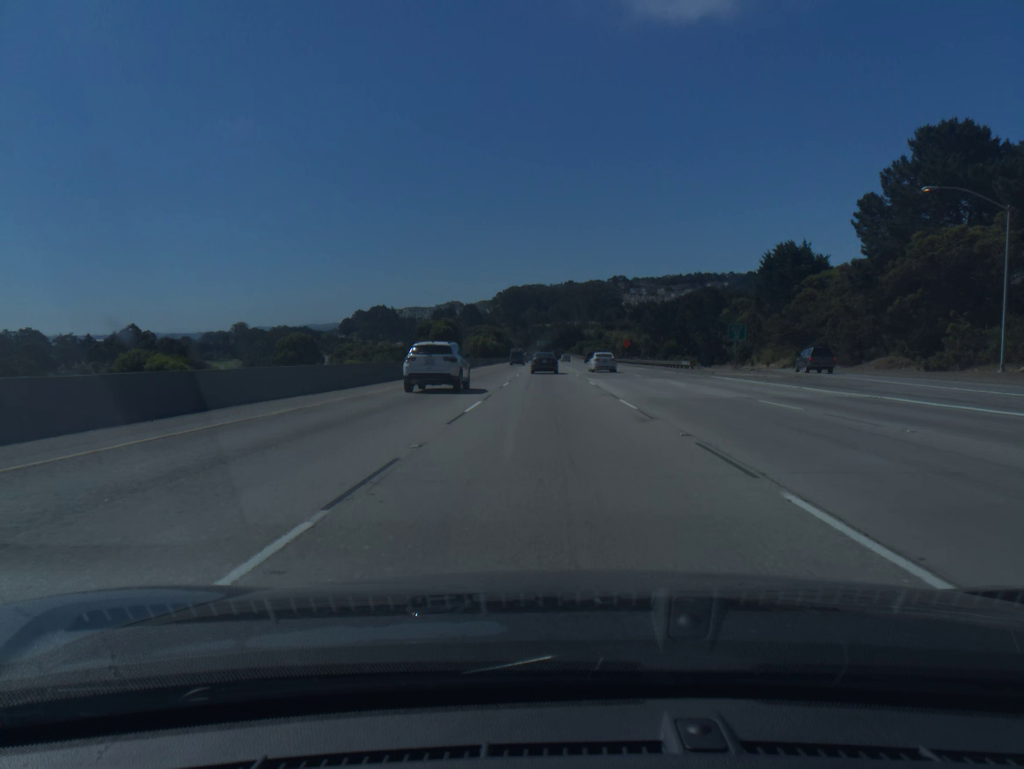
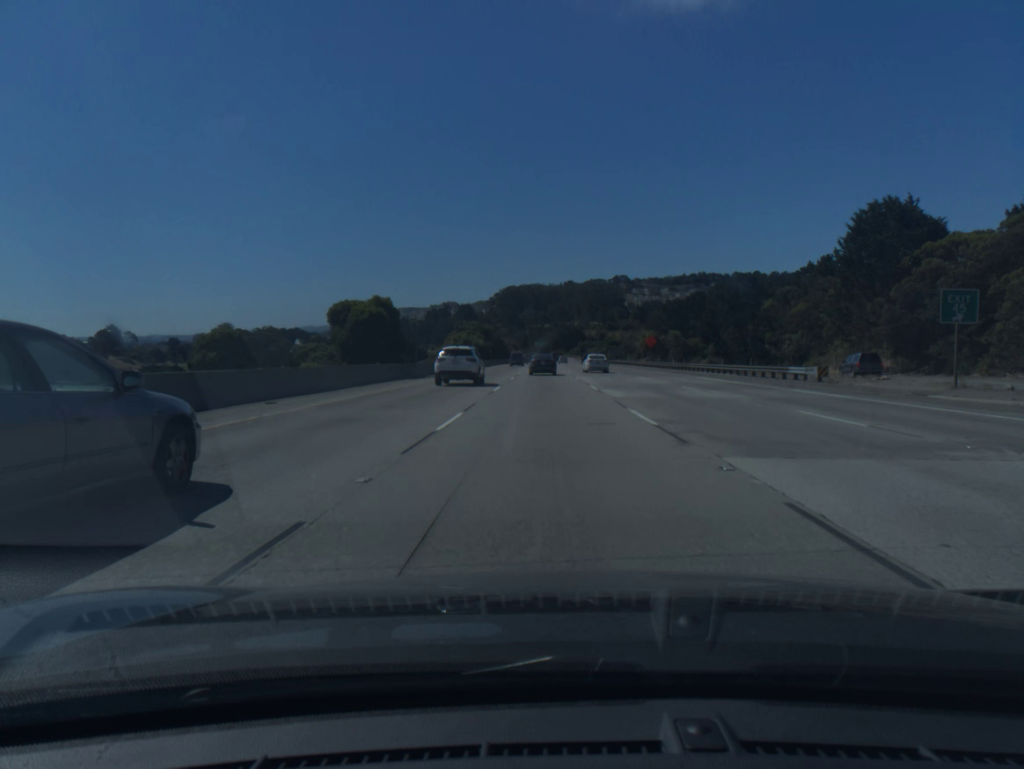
(0.0, +32.9) m; 0°
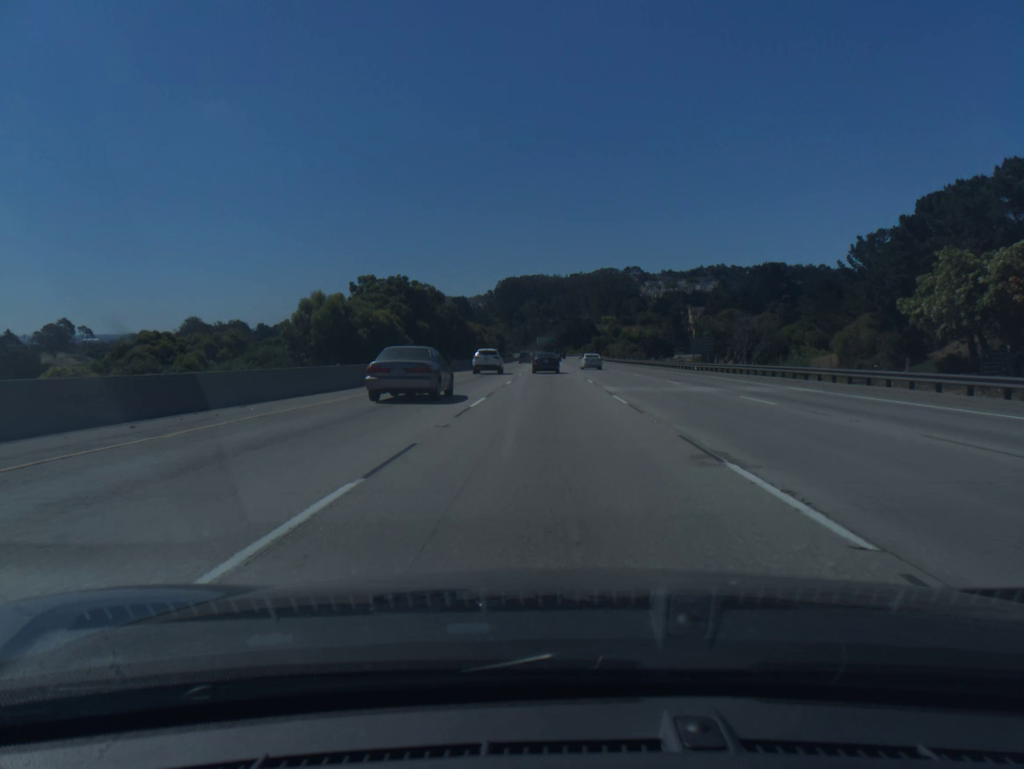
(-0.1, +82.0) m; 0°
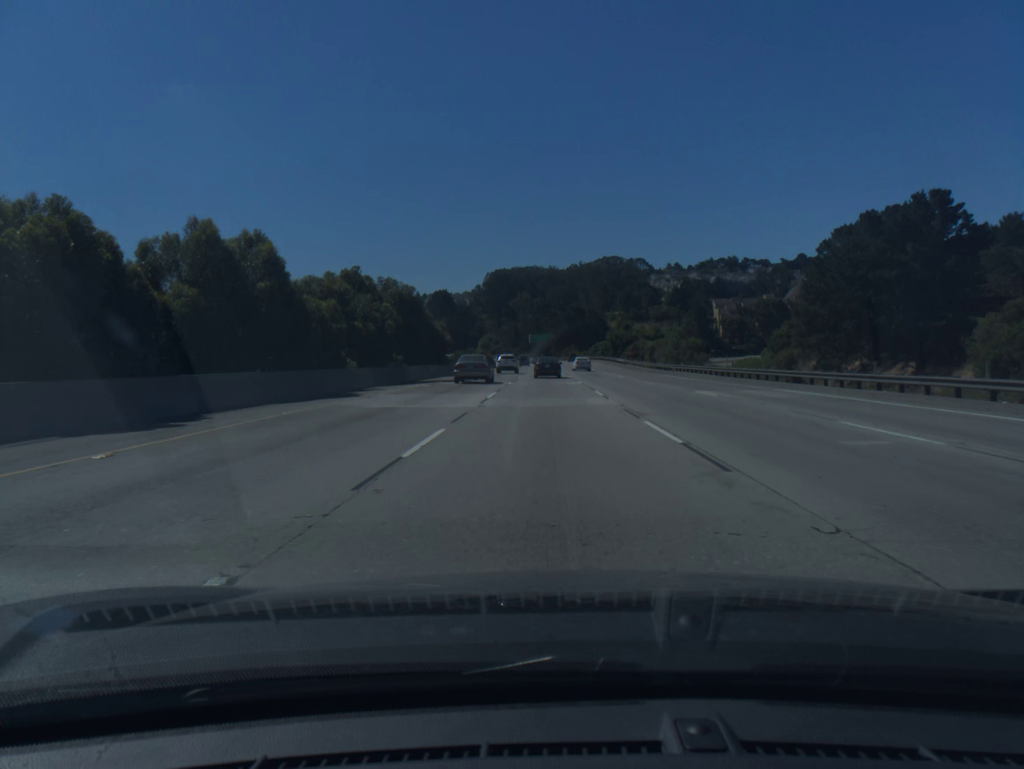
(+0.2, +81.5) m; 0°
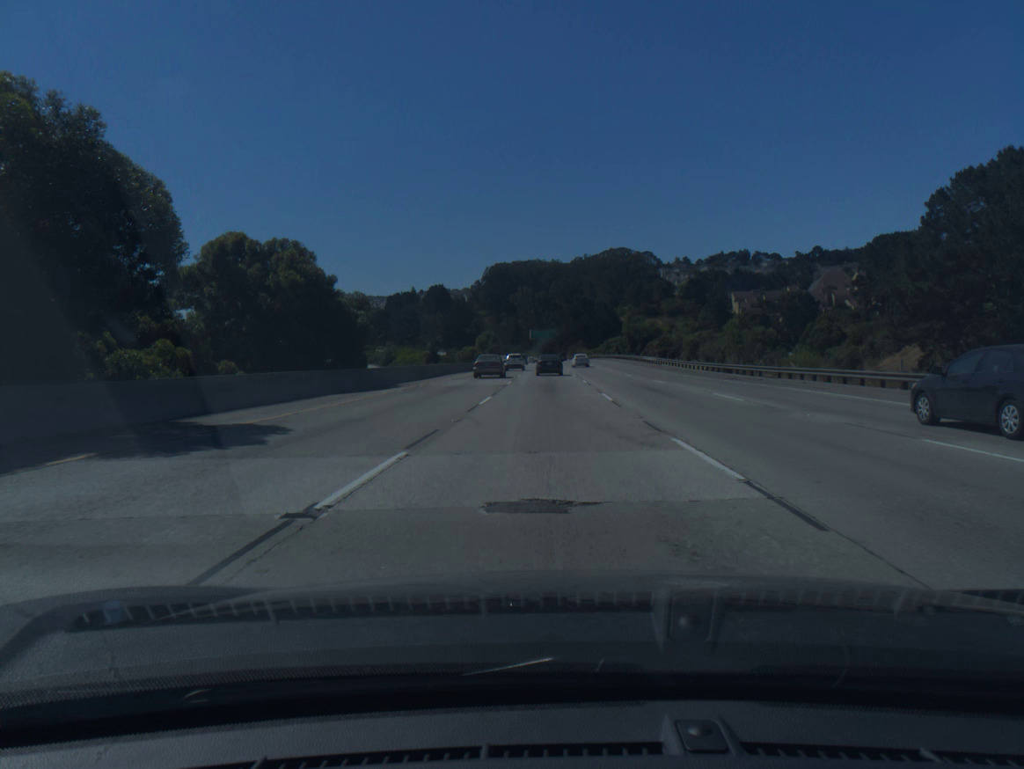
(0.0, +32.6) m; 0°
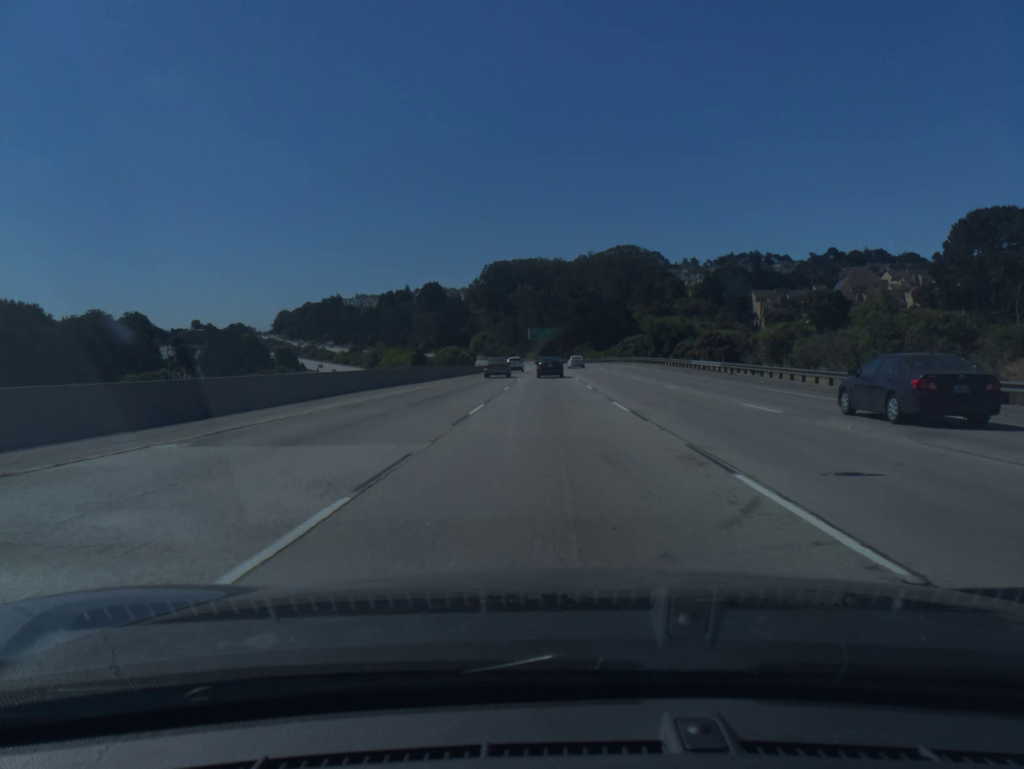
(-0.1, +32.5) m; 0°
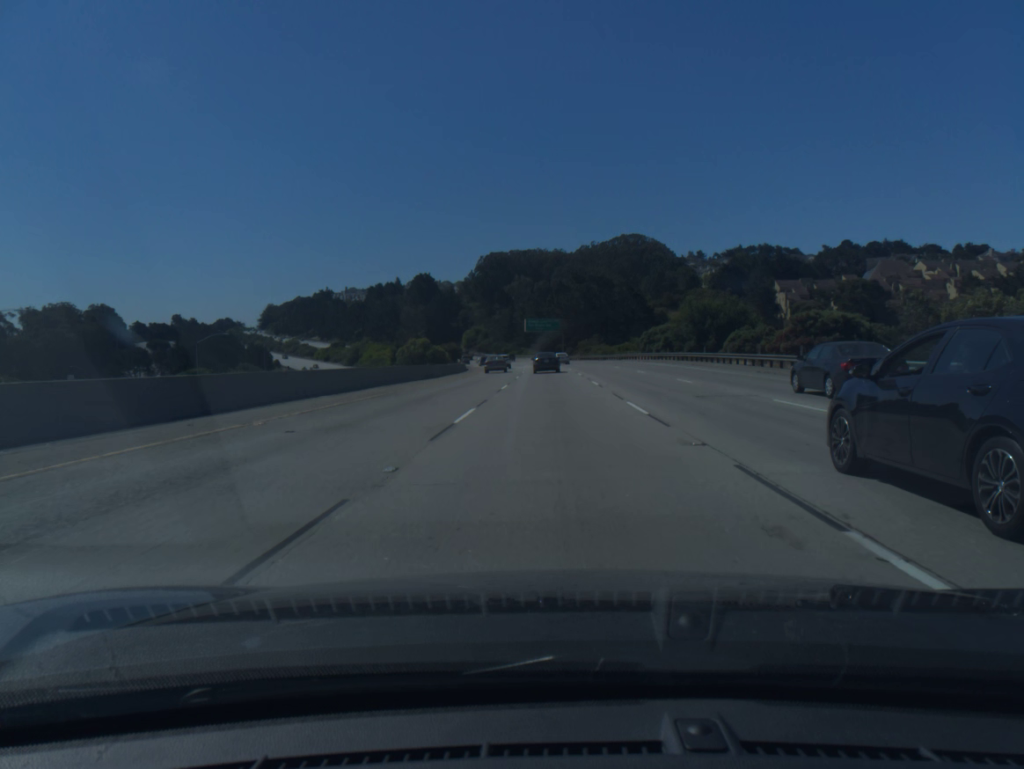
(0.0, +32.5) m; 0°
